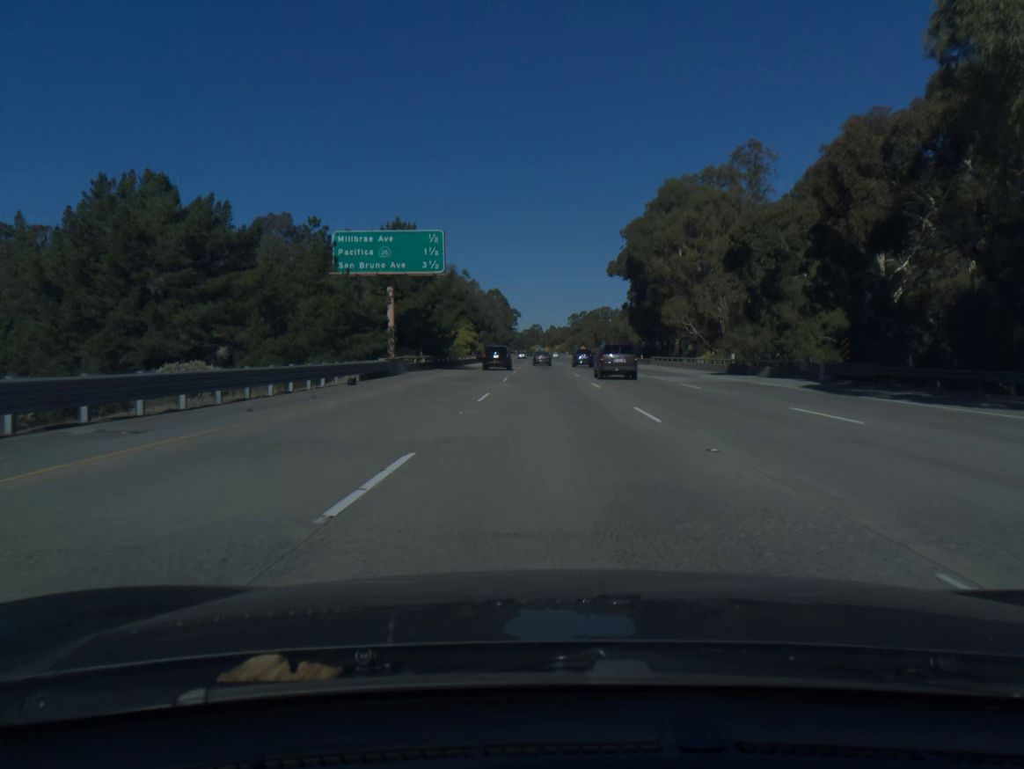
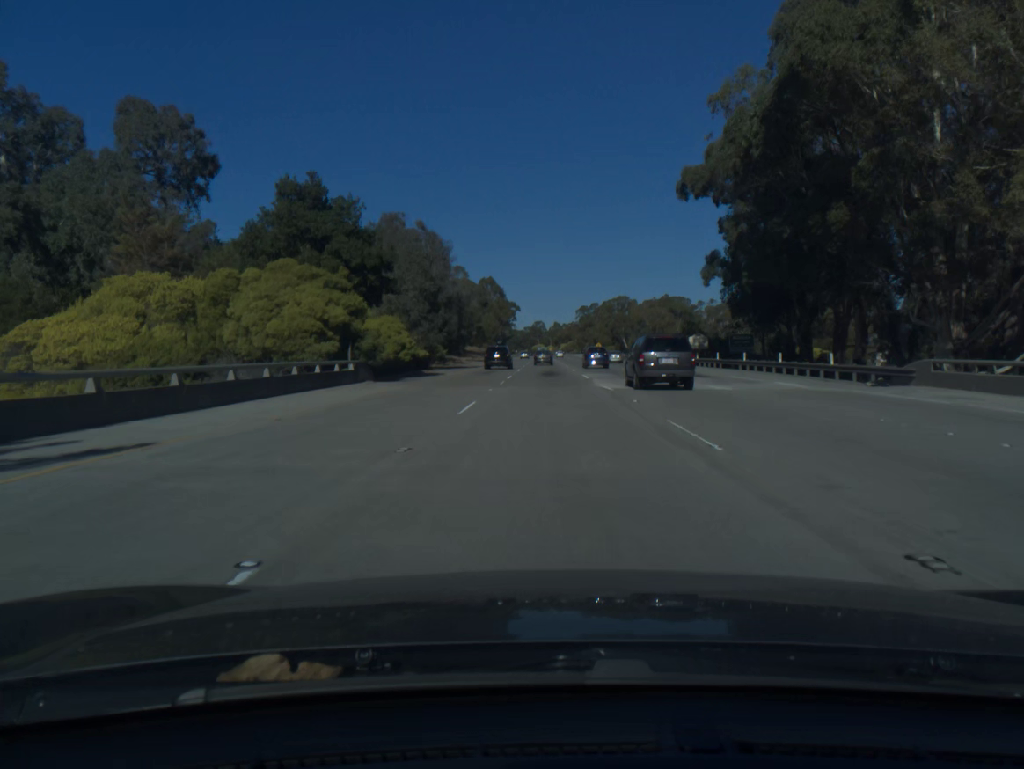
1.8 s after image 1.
(-0.1, +63.3) m; 0°
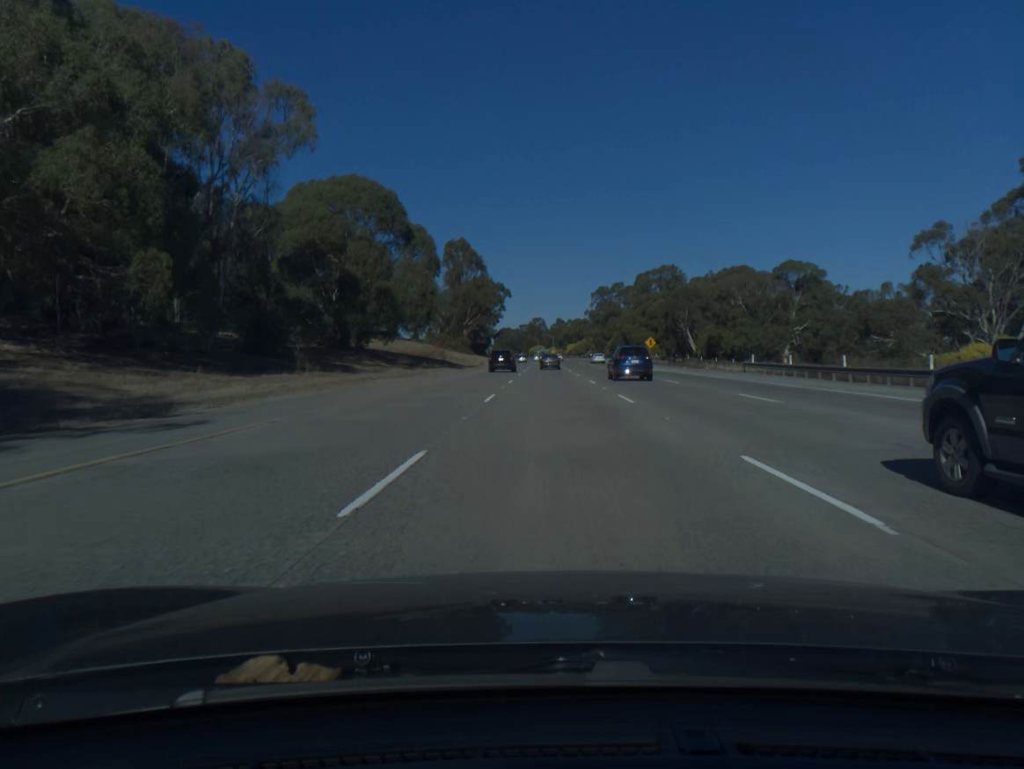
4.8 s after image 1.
(0.0, +105.4) m; 0°
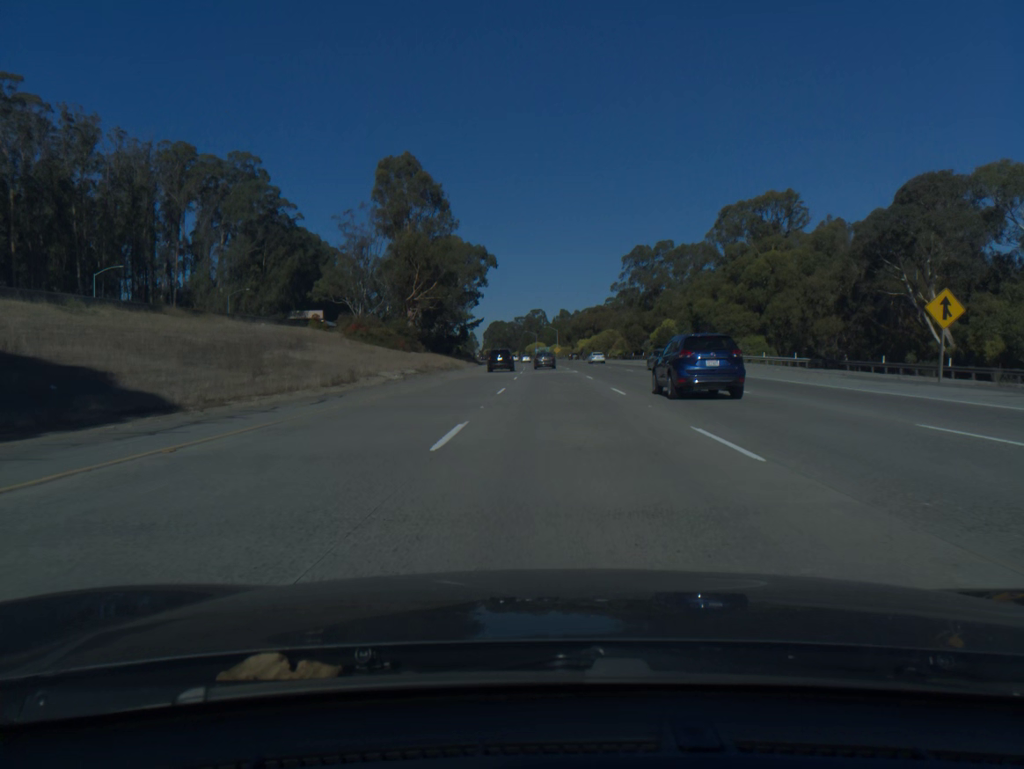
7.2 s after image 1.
(-0.2, +84.4) m; 0°
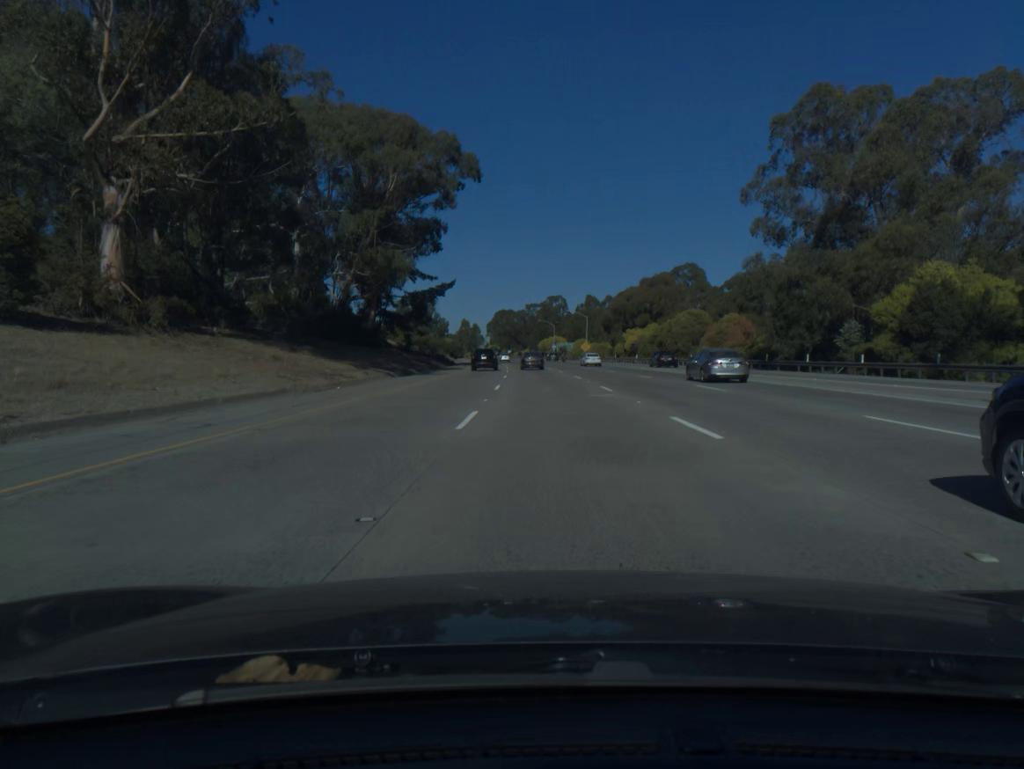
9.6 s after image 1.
(-0.5, +85.1) m; -1°
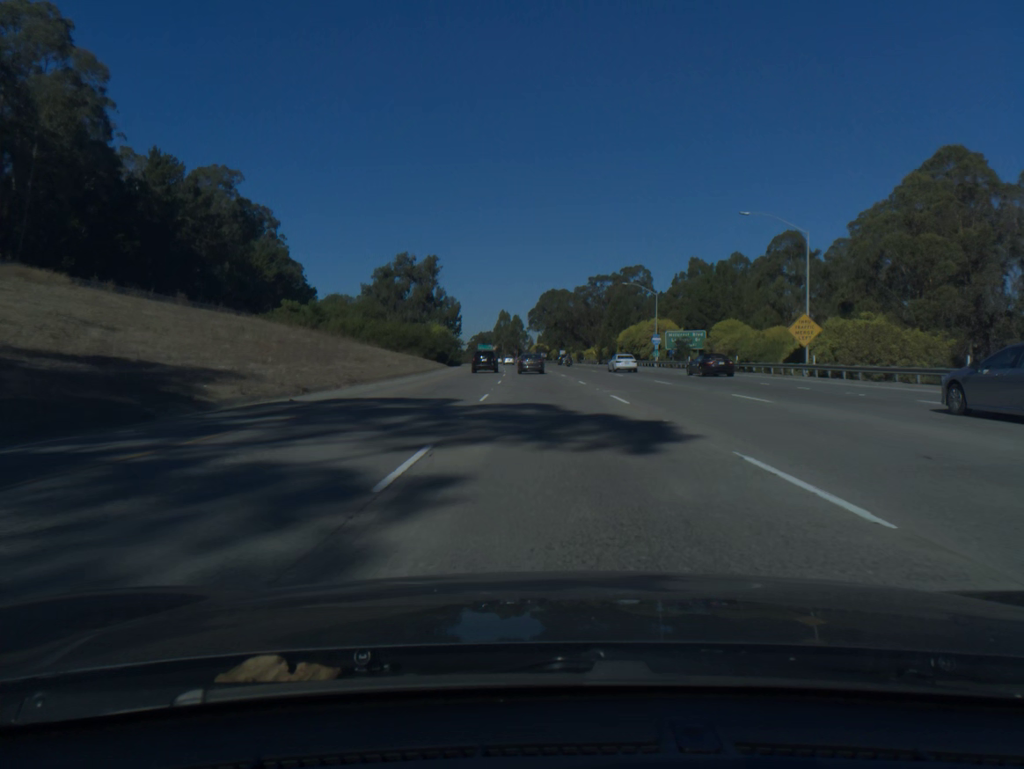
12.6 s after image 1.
(-3.7, +108.0) m; -4°
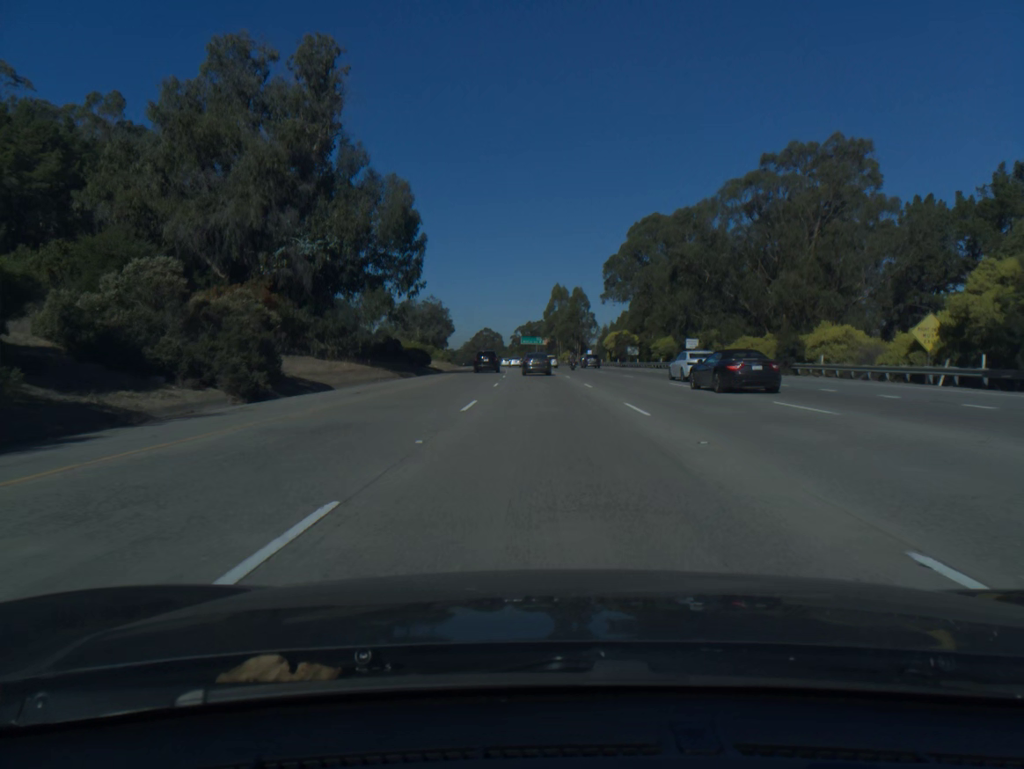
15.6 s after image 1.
(-4.0, +106.8) m; -4°
